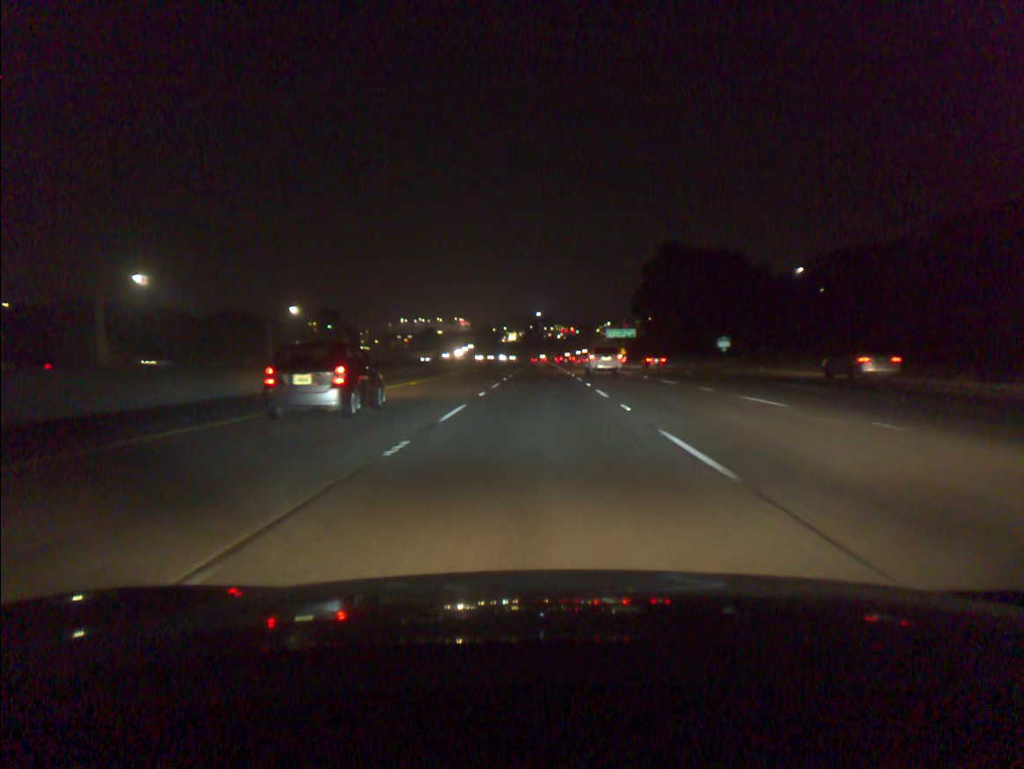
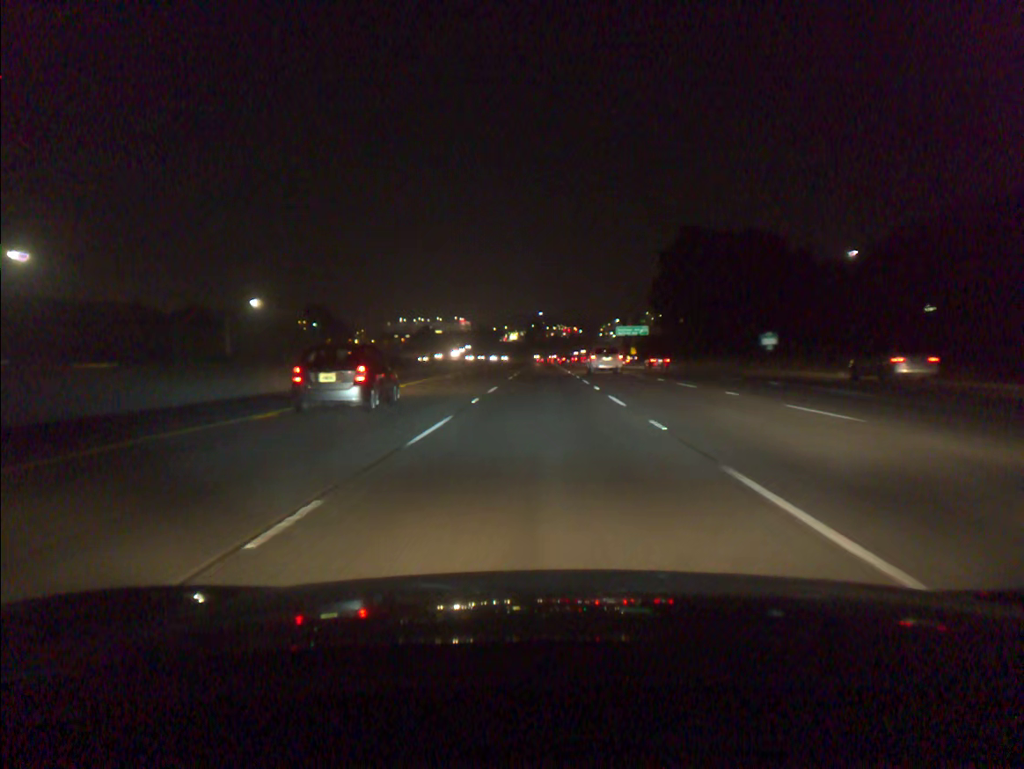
(0.0, +18.3) m; 0°
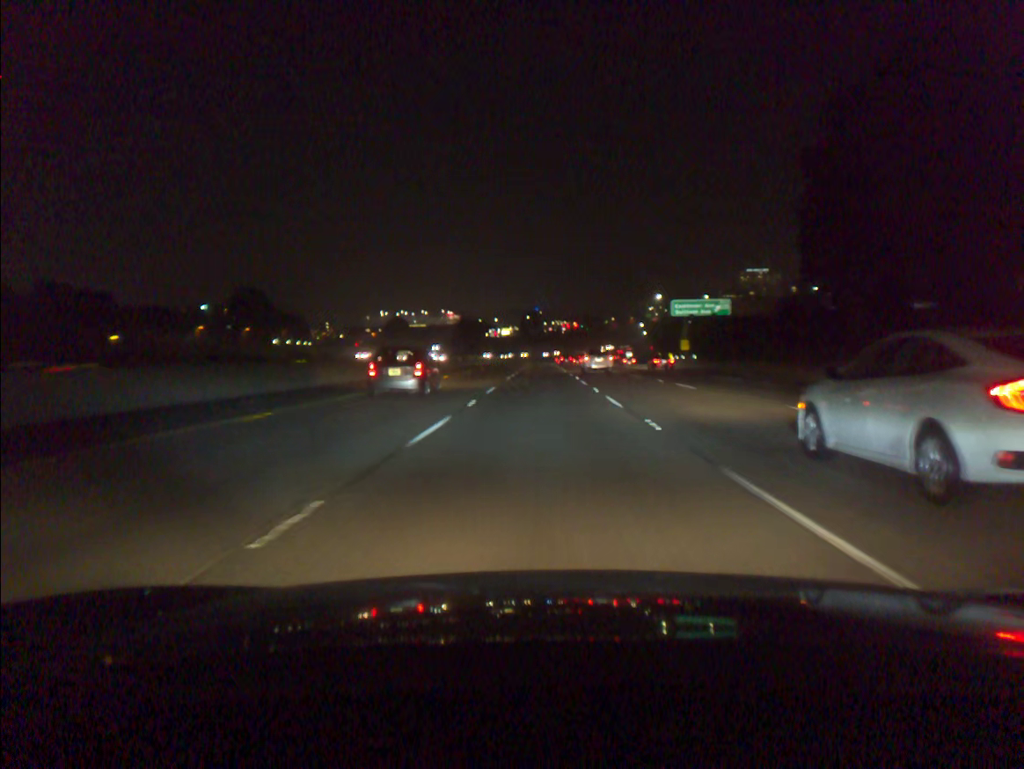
(+0.1, +73.3) m; 0°
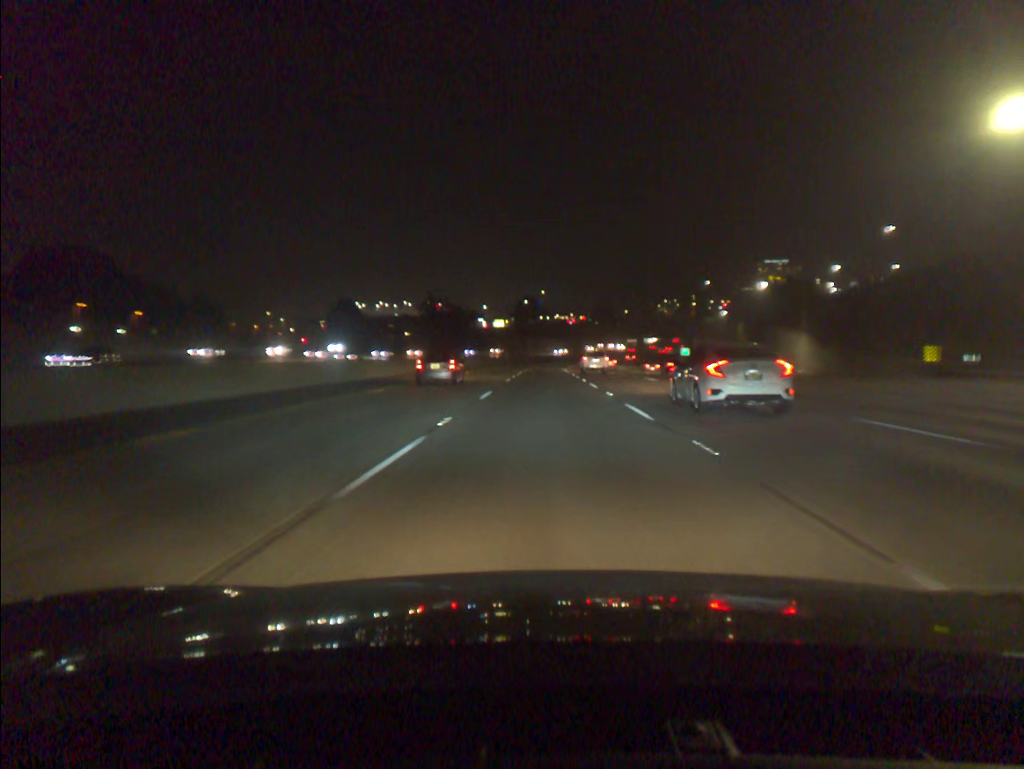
(-0.1, +91.6) m; 0°
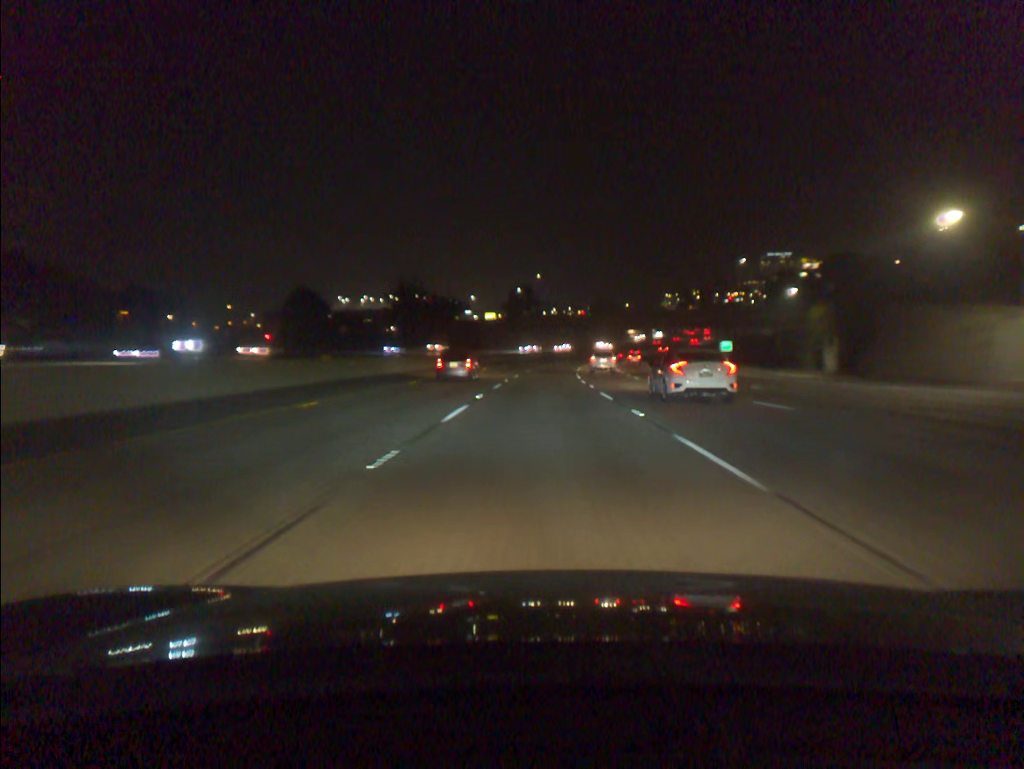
(0.0, +36.6) m; 0°
